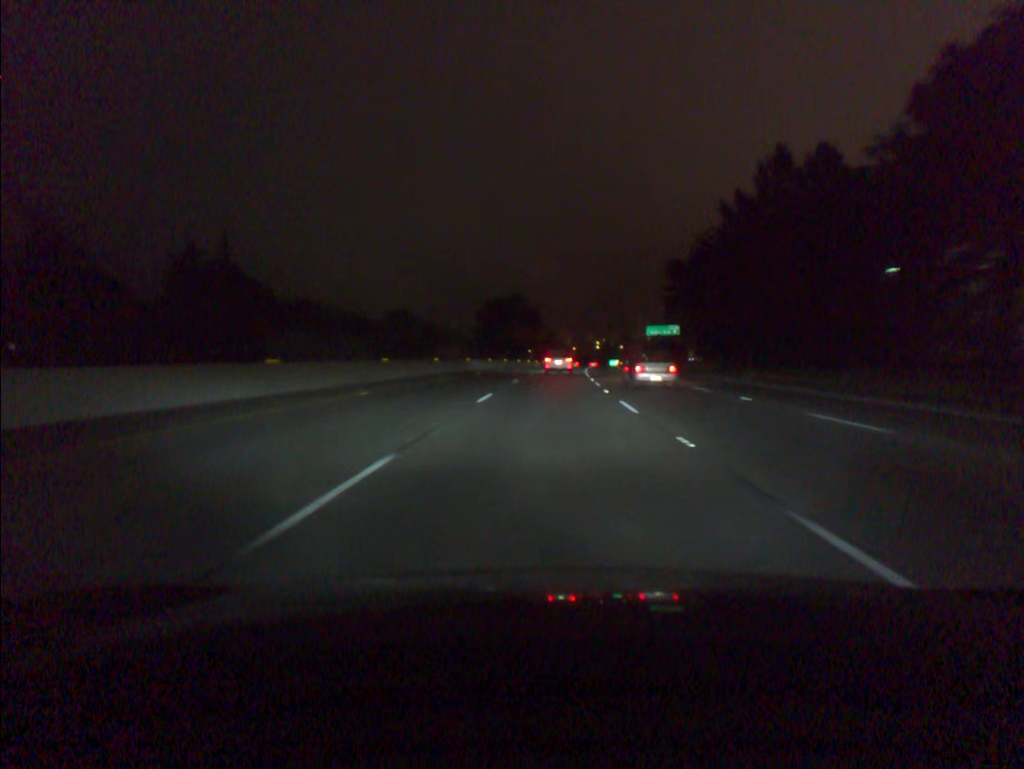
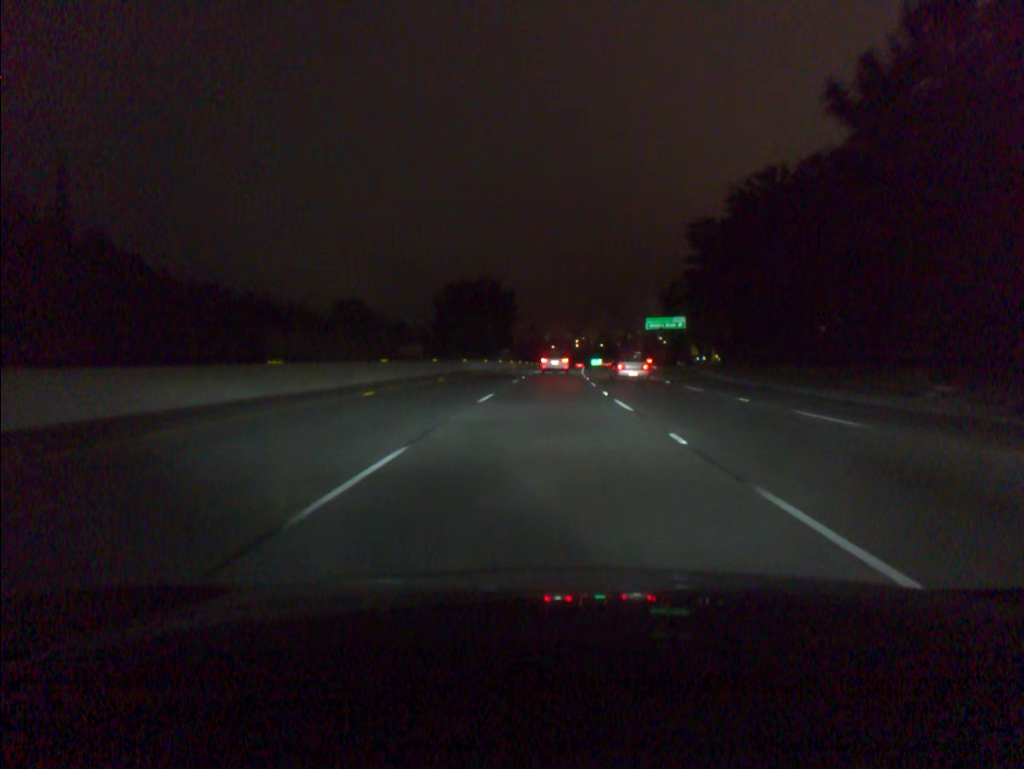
(+0.4, +28.4) m; +2°
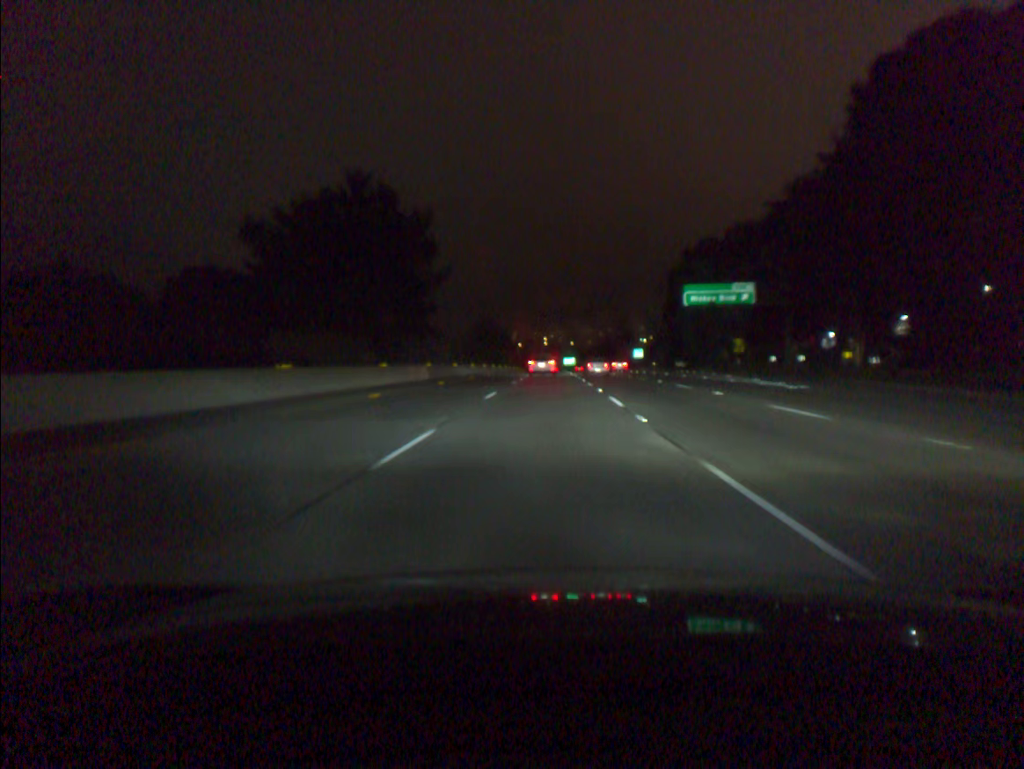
(+1.4, +56.9) m; +2°
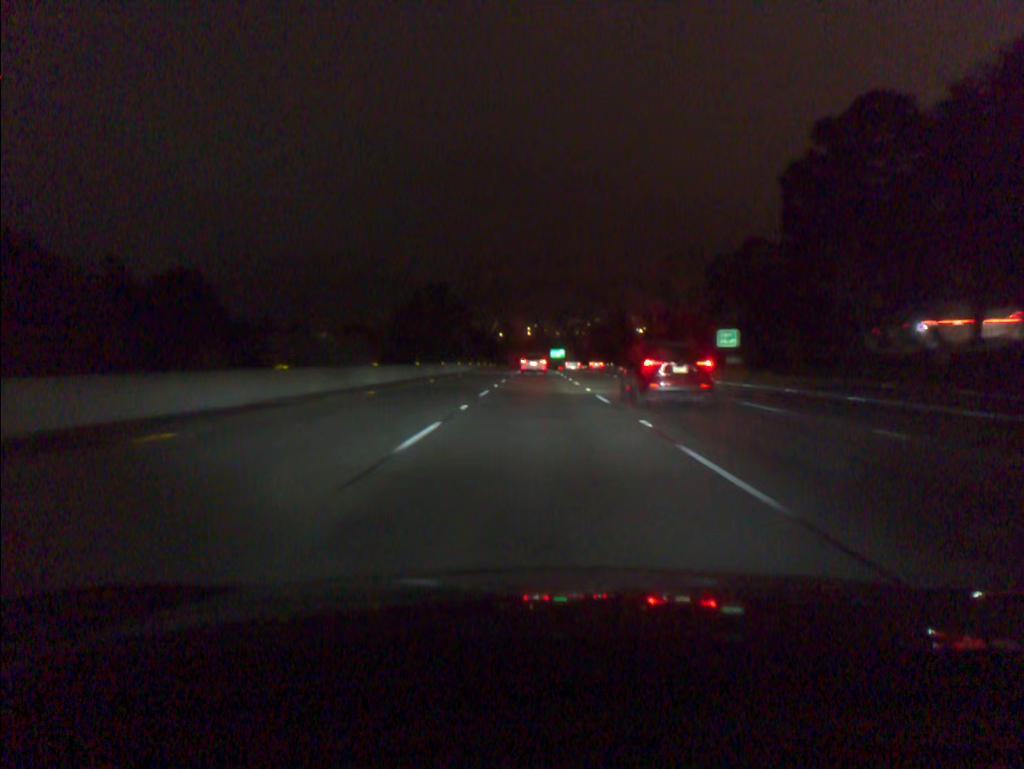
(+0.9, +71.8) m; +1°
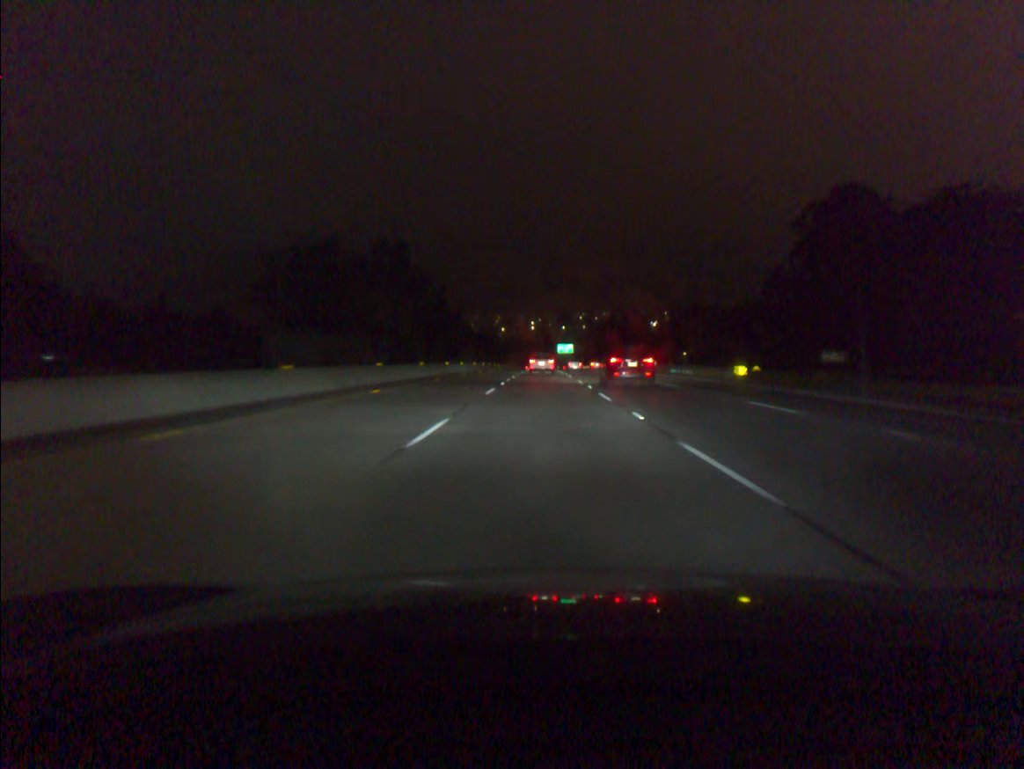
(-0.1, +43.7) m; 0°
